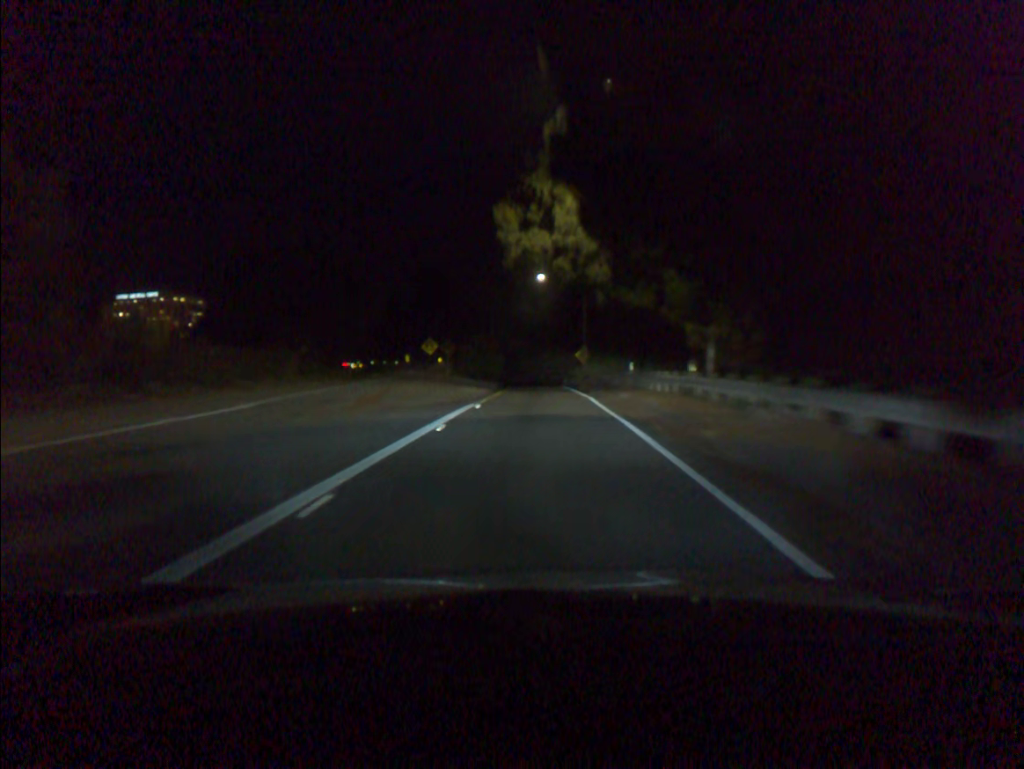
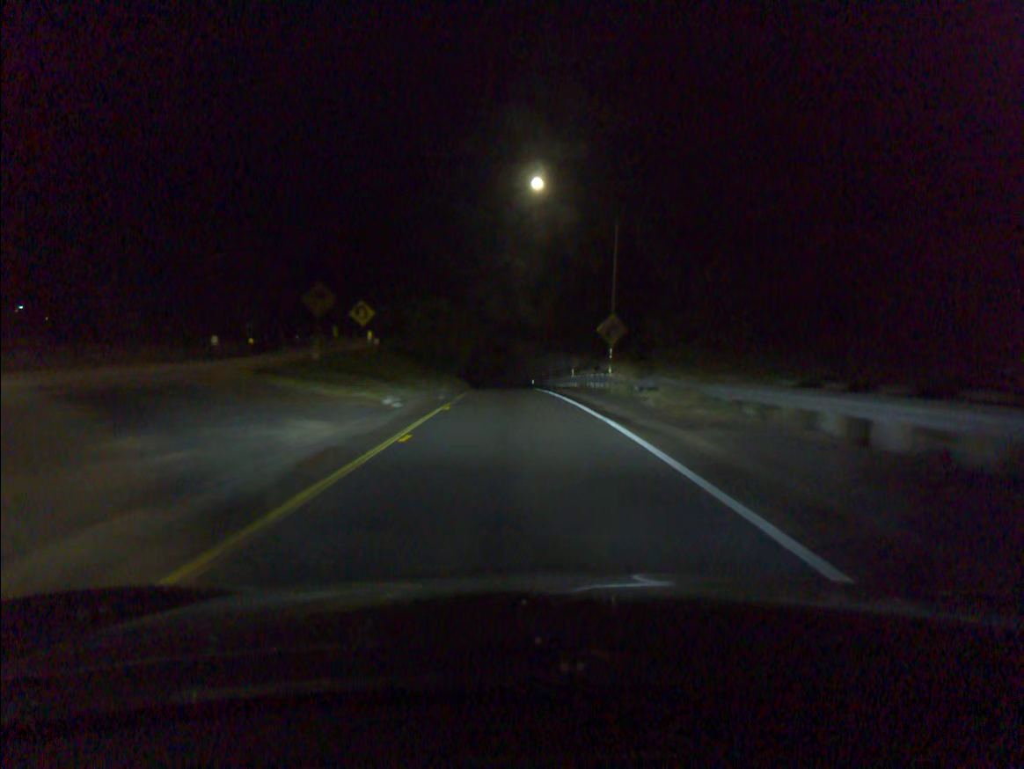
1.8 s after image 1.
(+0.2, +33.5) m; +1°
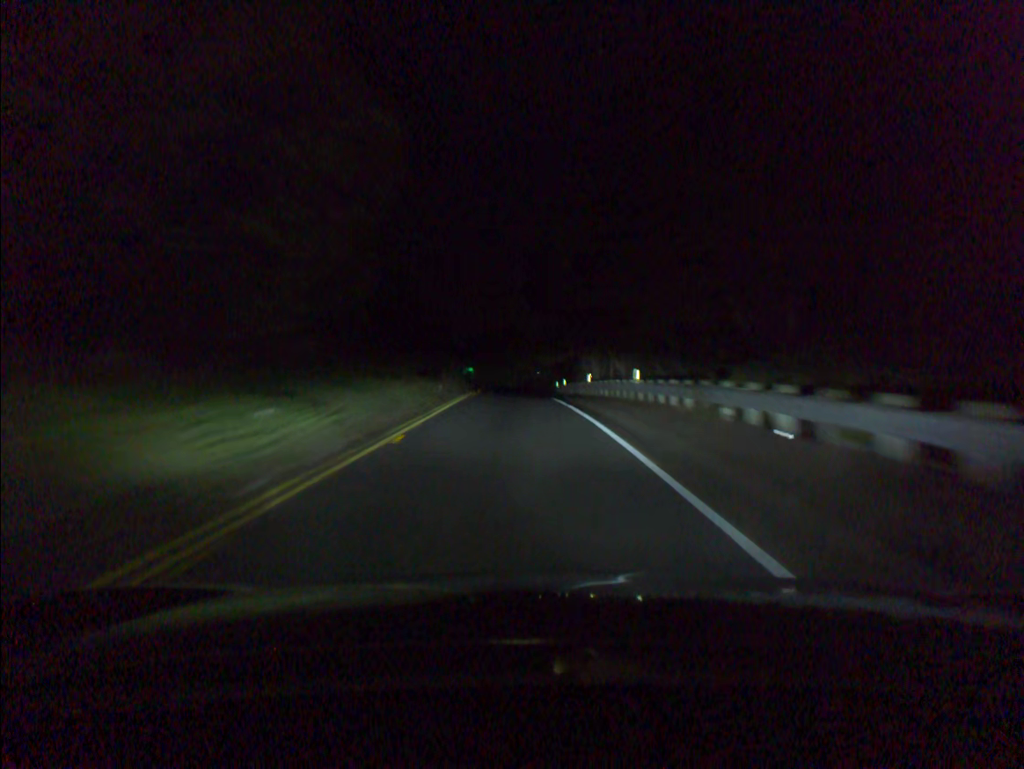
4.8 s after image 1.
(-1.5, +51.8) m; -4°
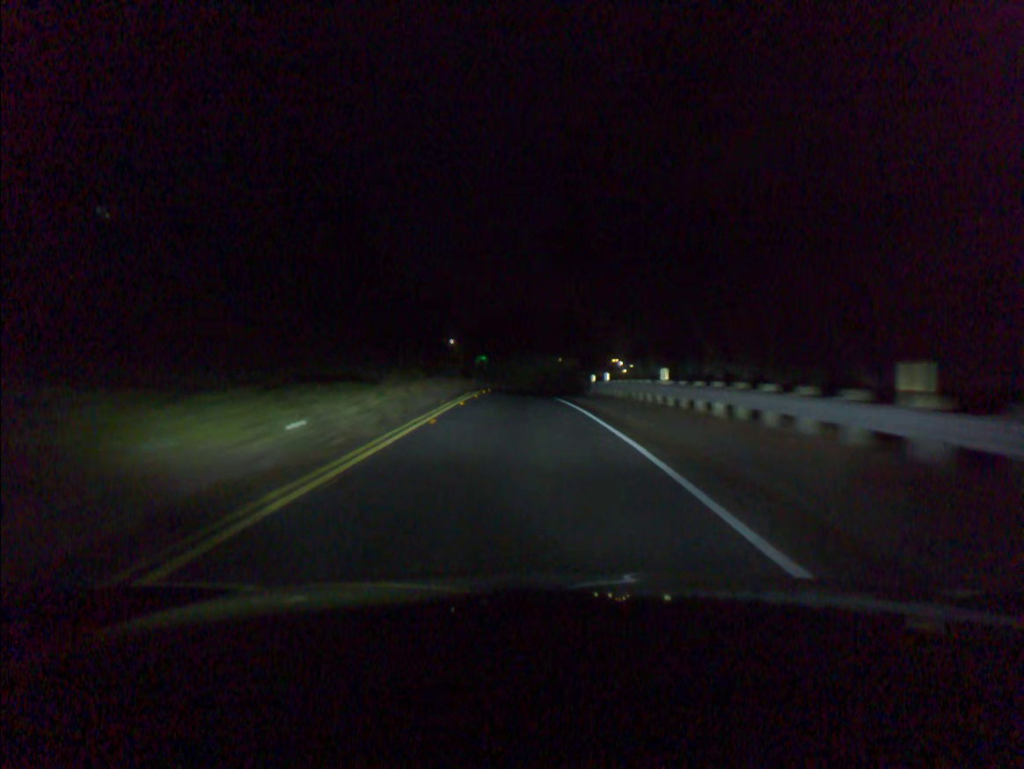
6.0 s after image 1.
(-0.3, +19.5) m; -1°
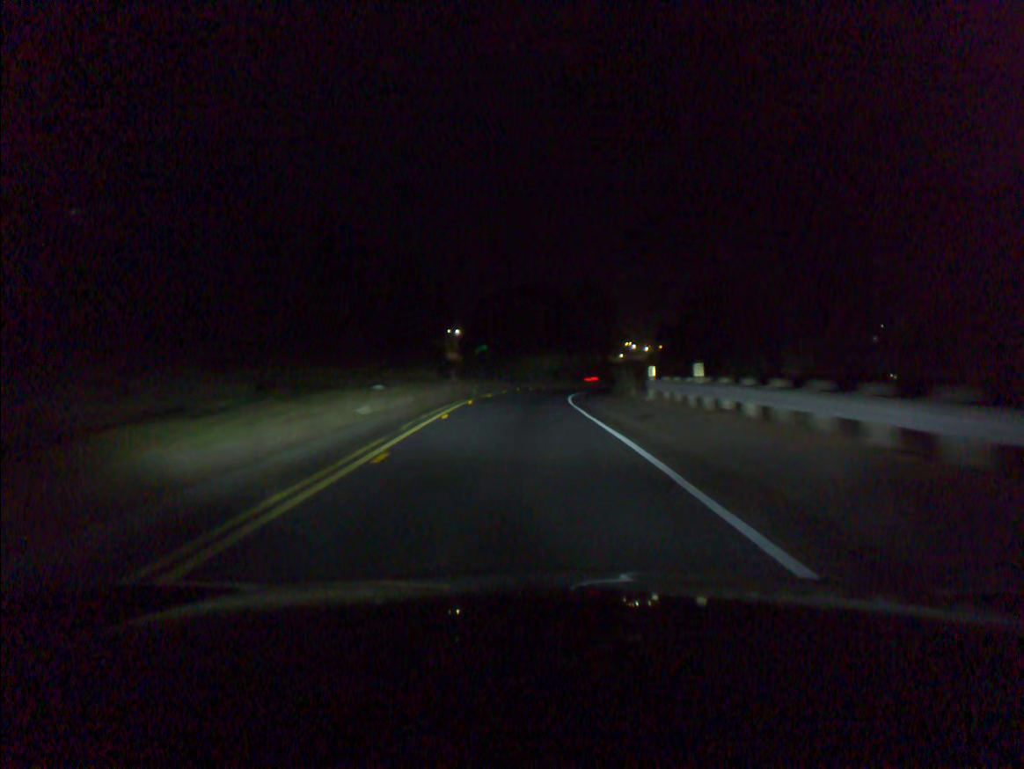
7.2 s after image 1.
(-0.2, +19.6) m; -1°
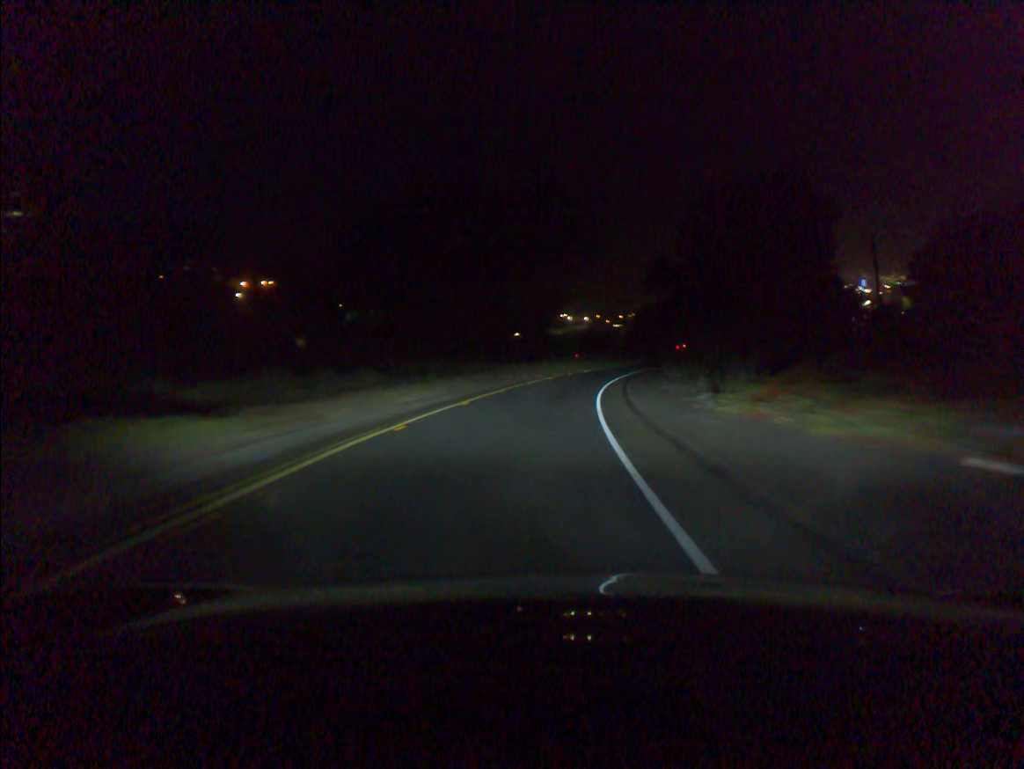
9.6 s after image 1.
(+0.7, +40.8) m; +5°
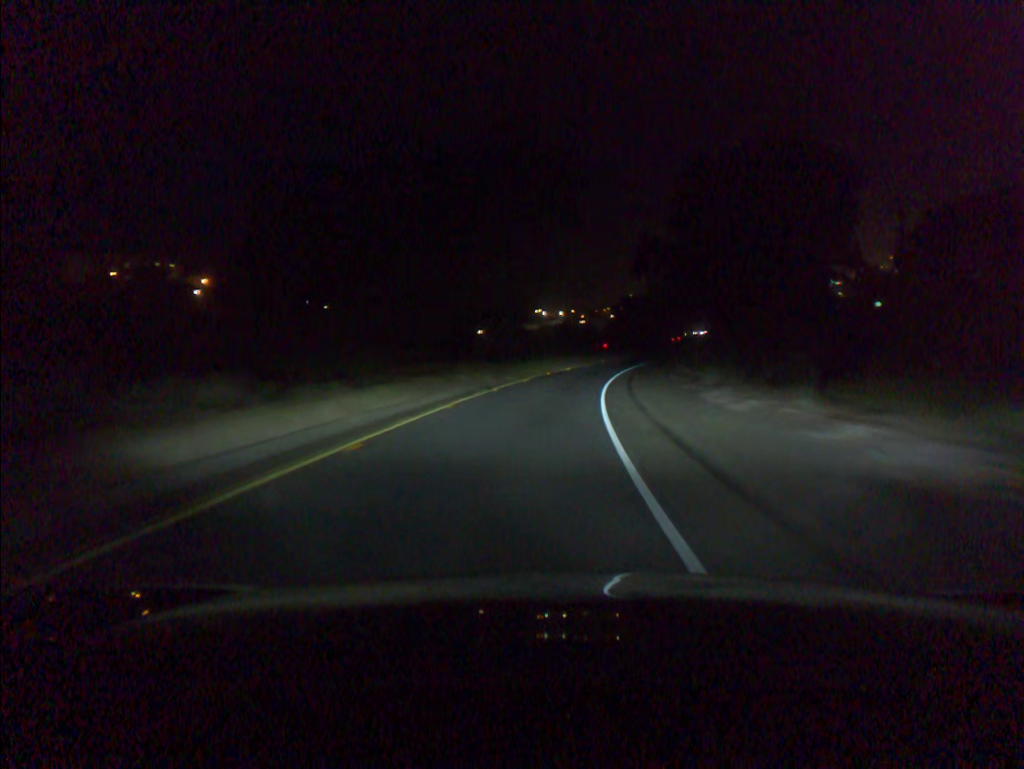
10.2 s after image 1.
(+0.1, +10.0) m; +2°
